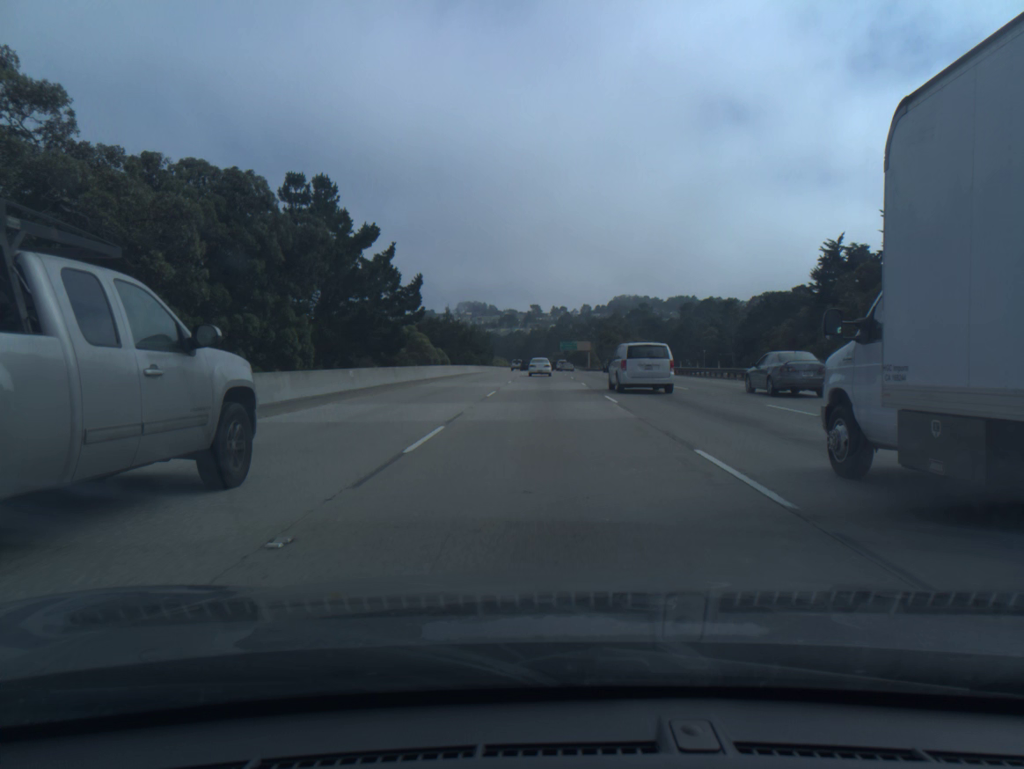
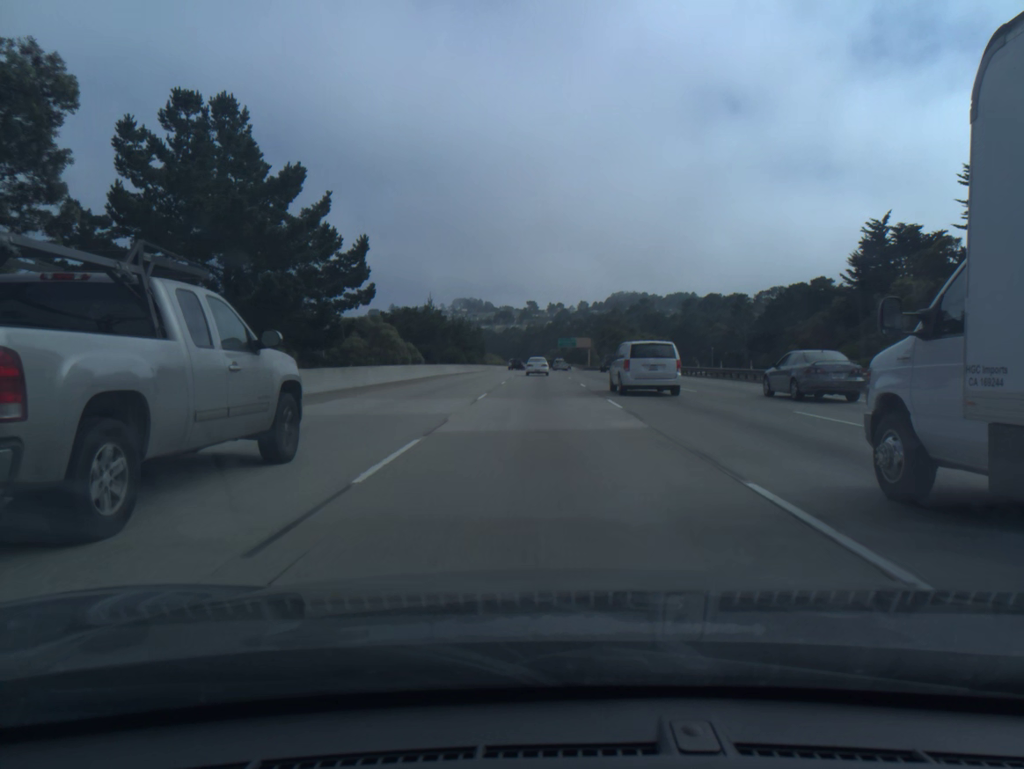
(0.0, +17.3) m; 0°
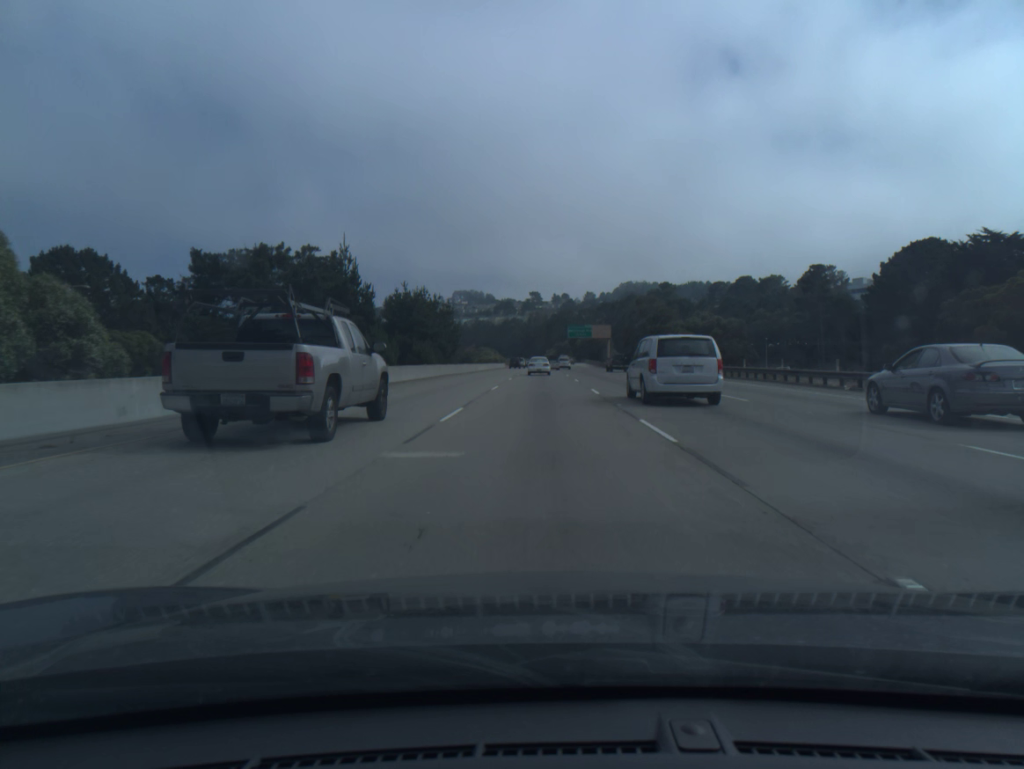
(0.0, +51.3) m; 0°
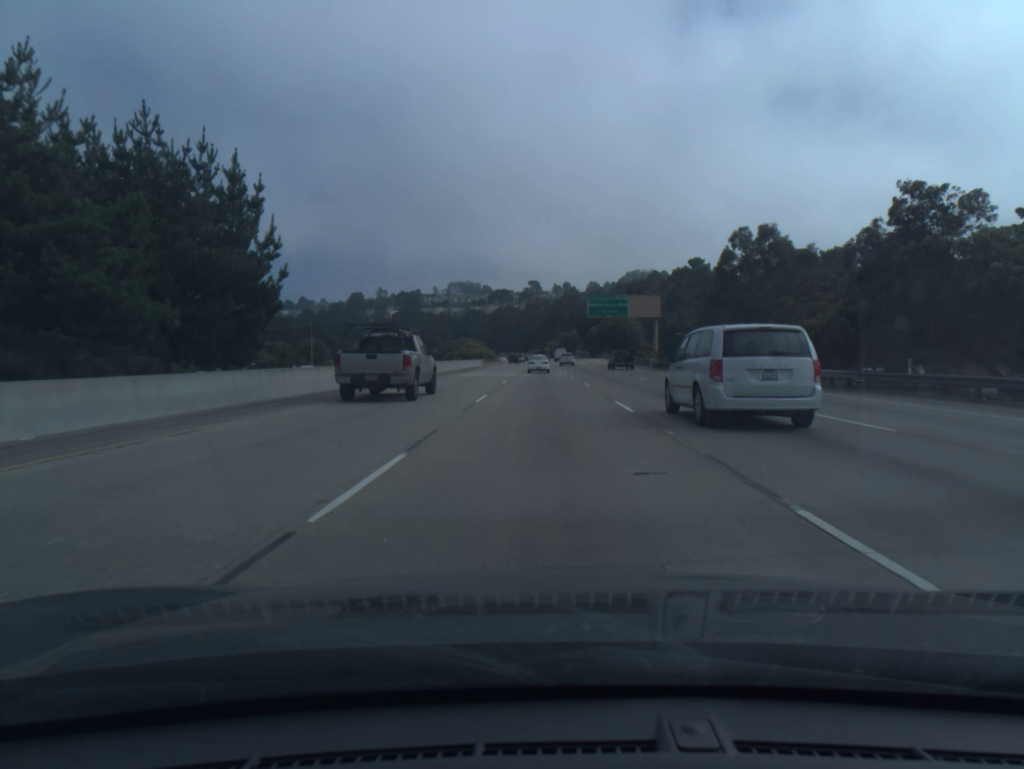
(-0.1, +67.3) m; 0°
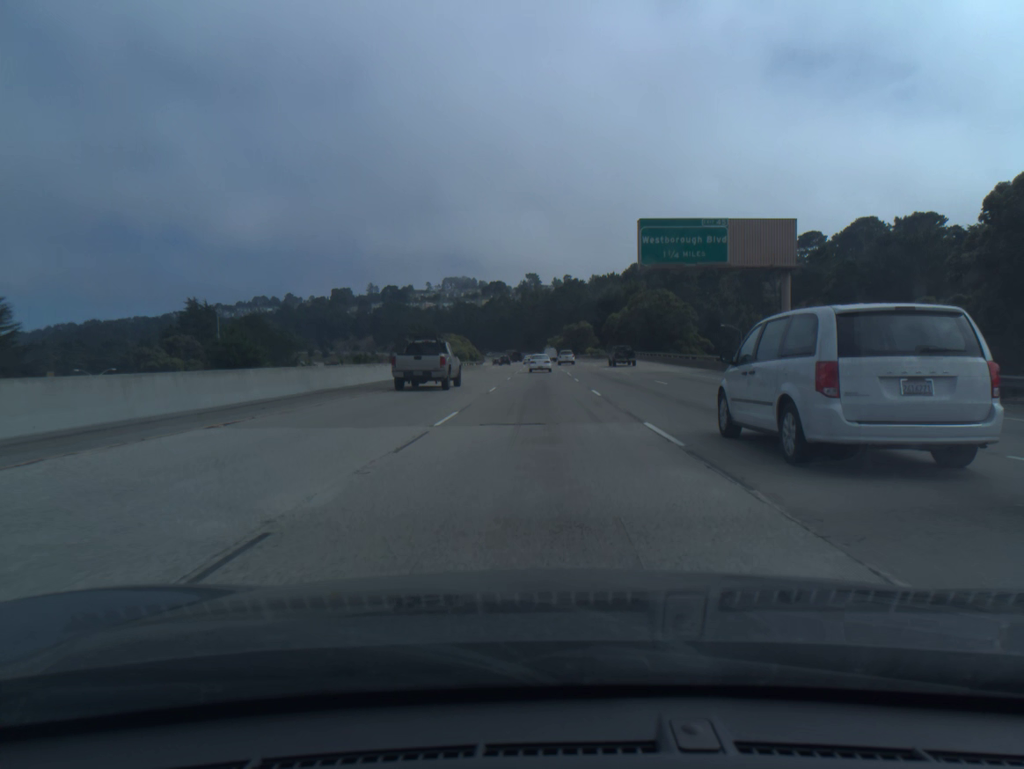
(+0.1, +50.7) m; 0°
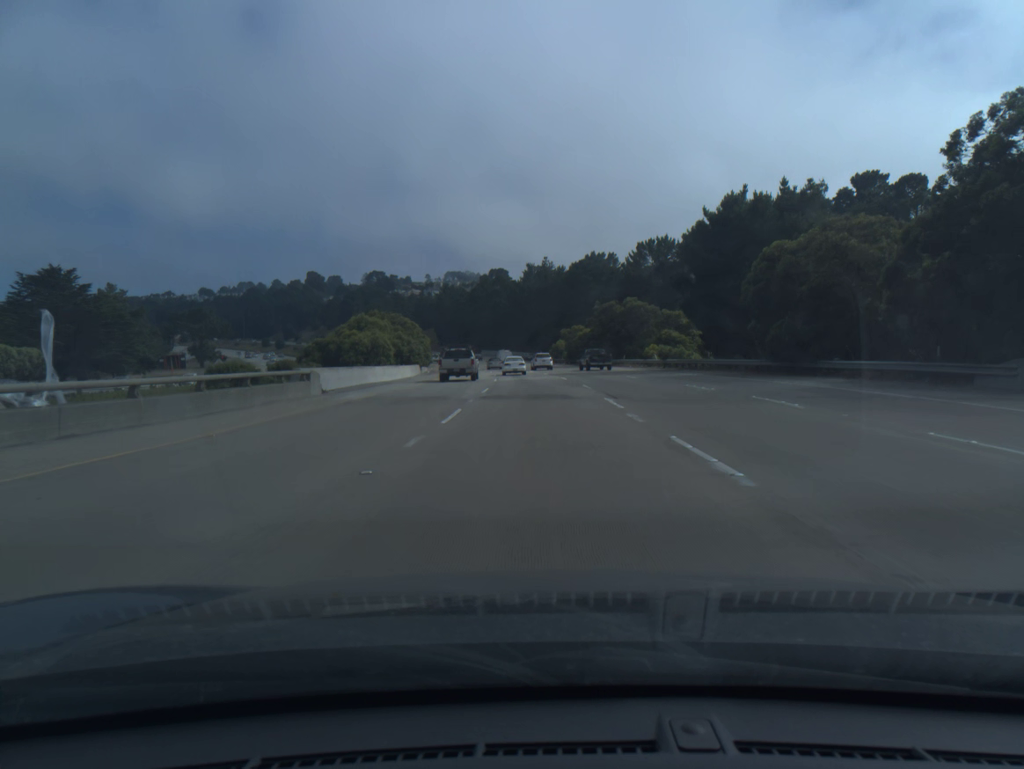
(-0.2, +84.6) m; 0°
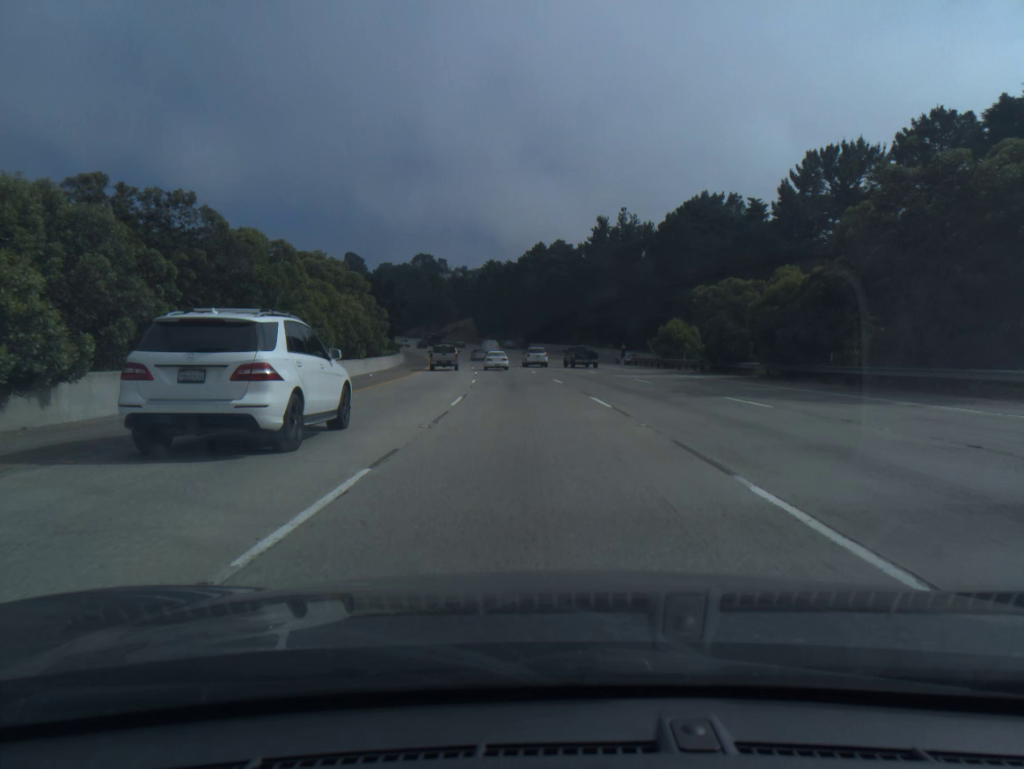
(-2.2, +66.8) m; -4°
